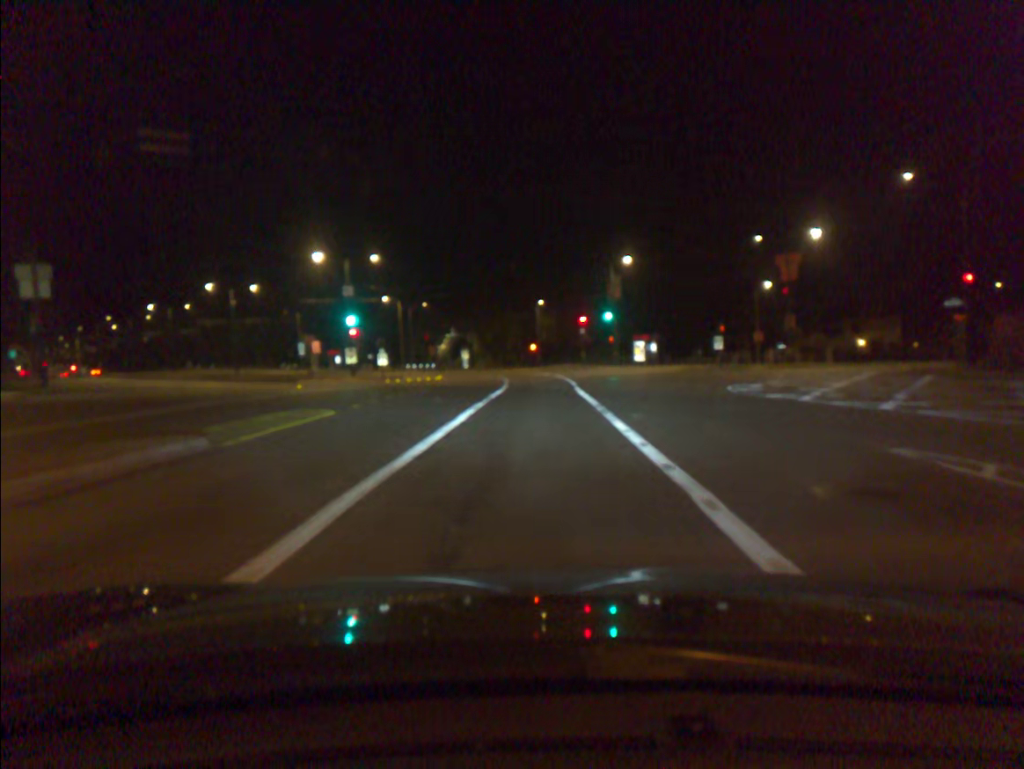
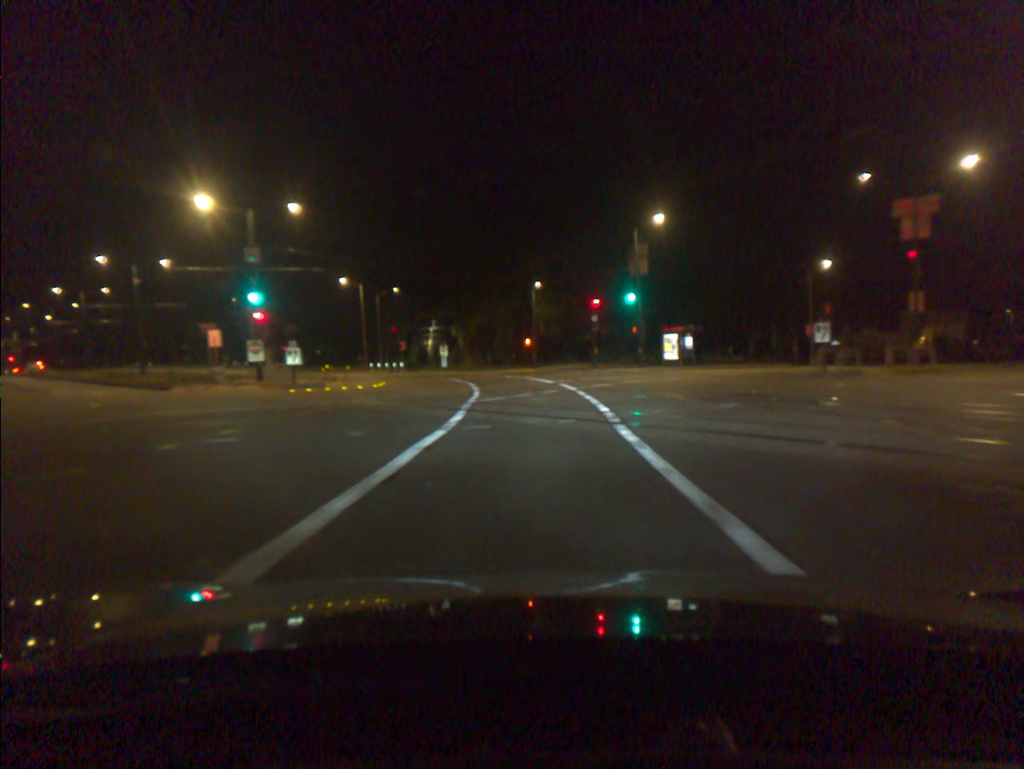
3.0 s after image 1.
(0.0, +18.9) m; 0°
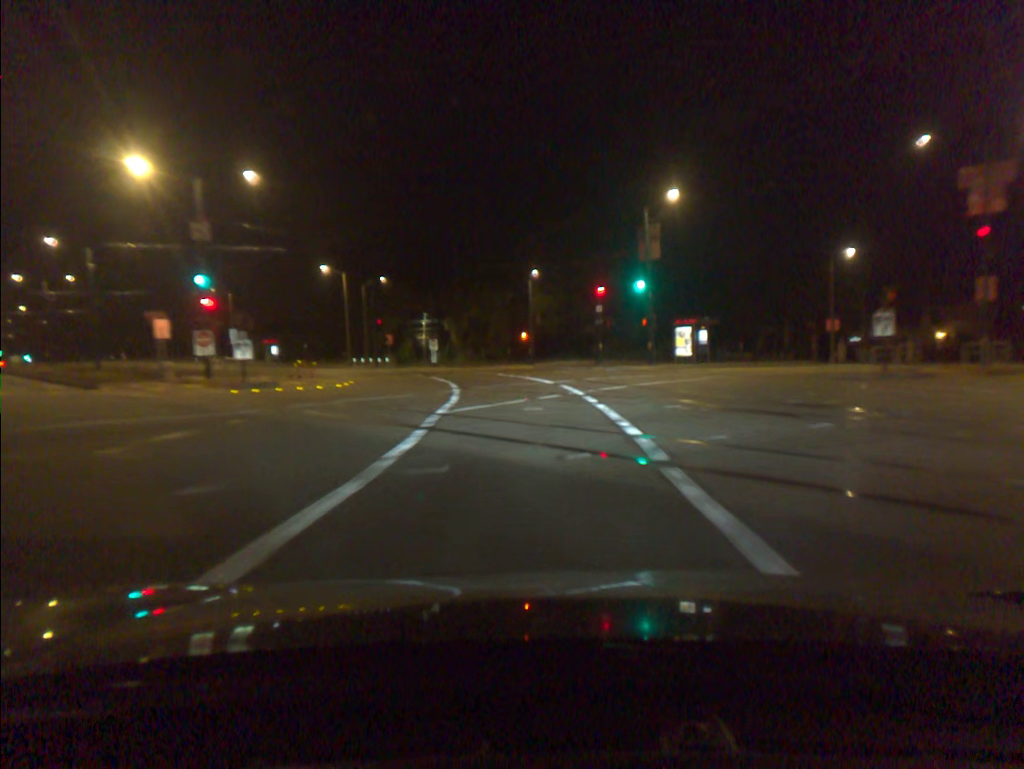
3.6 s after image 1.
(0.0, +5.9) m; 0°
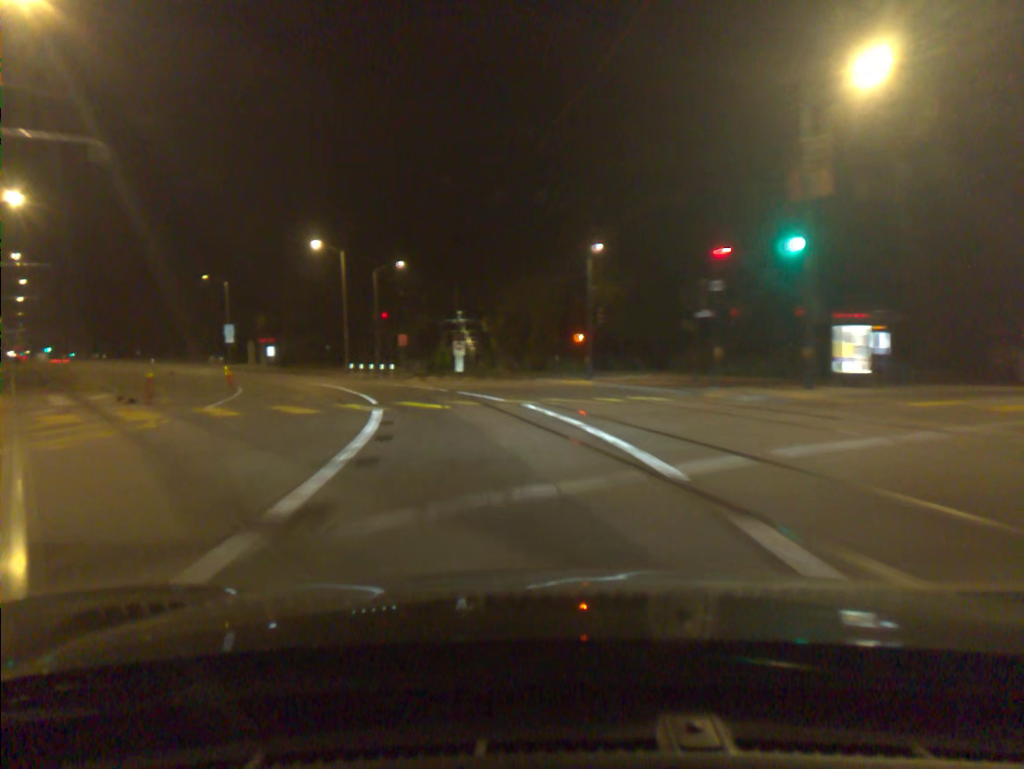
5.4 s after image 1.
(-0.5, +19.7) m; -5°
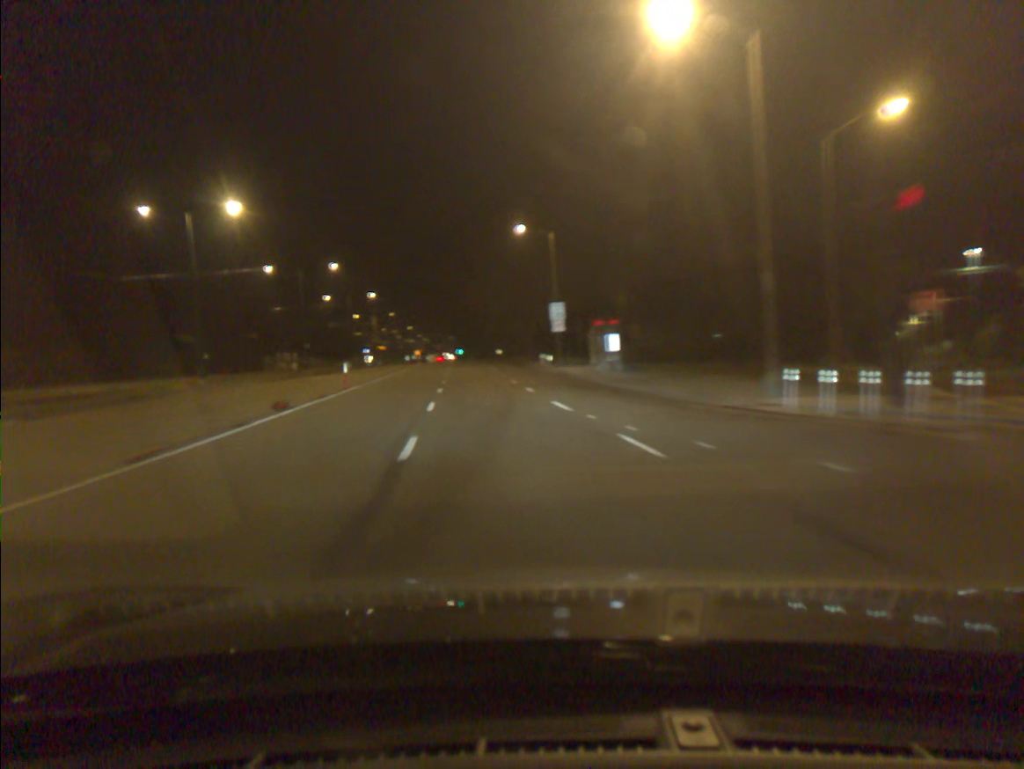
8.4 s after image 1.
(-9.5, +37.5) m; -27°
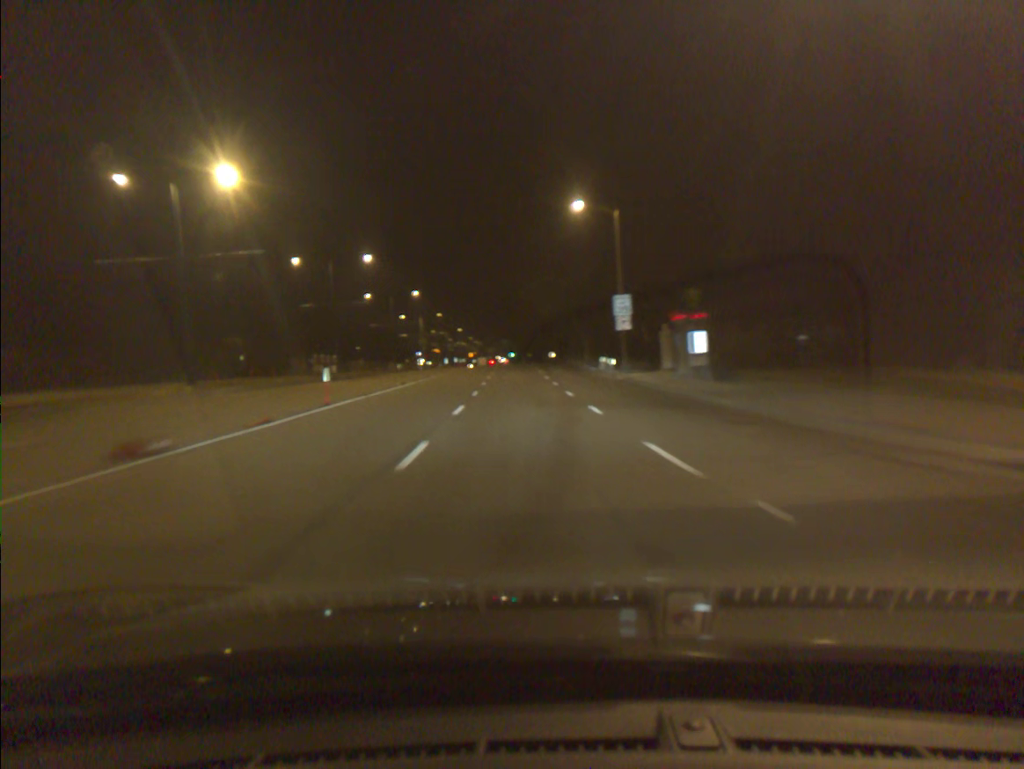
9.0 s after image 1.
(-0.3, +9.0) m; -4°
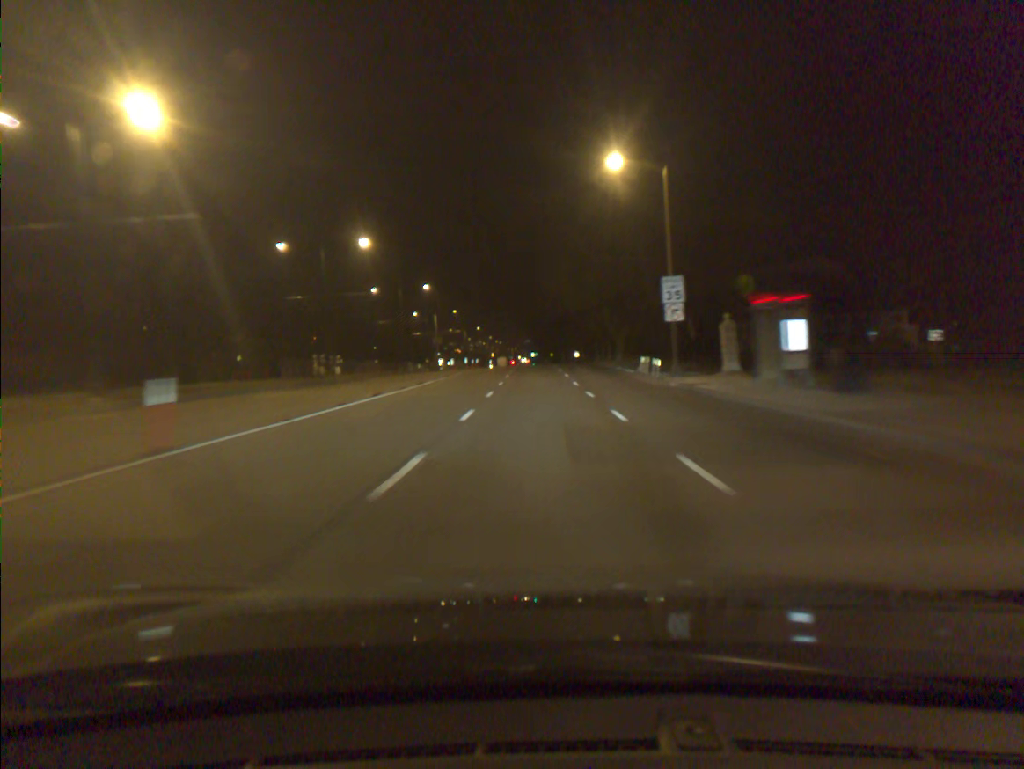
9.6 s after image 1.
(-0.1, +9.4) m; -1°
